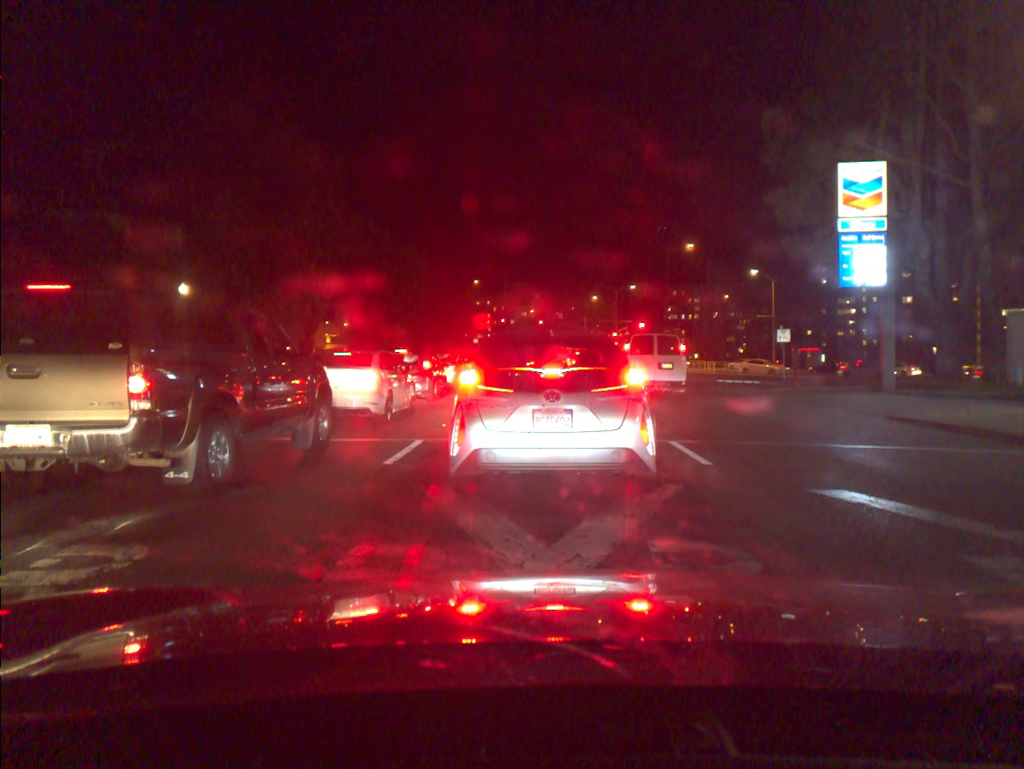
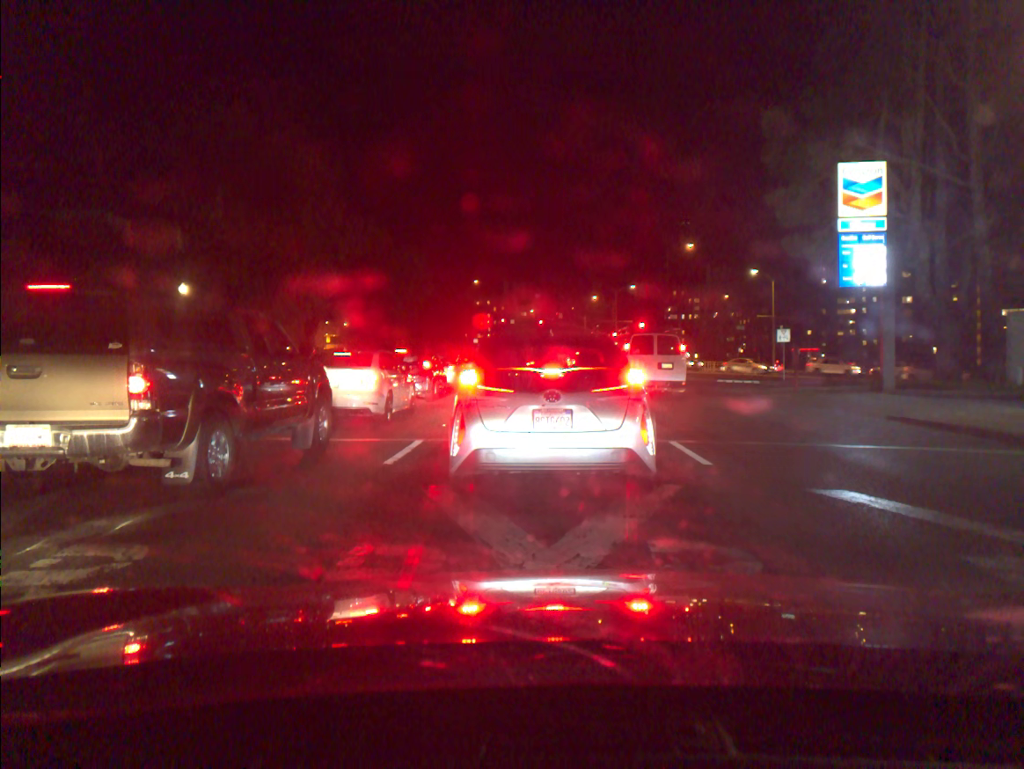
(0.0, 0.0) m; 0°
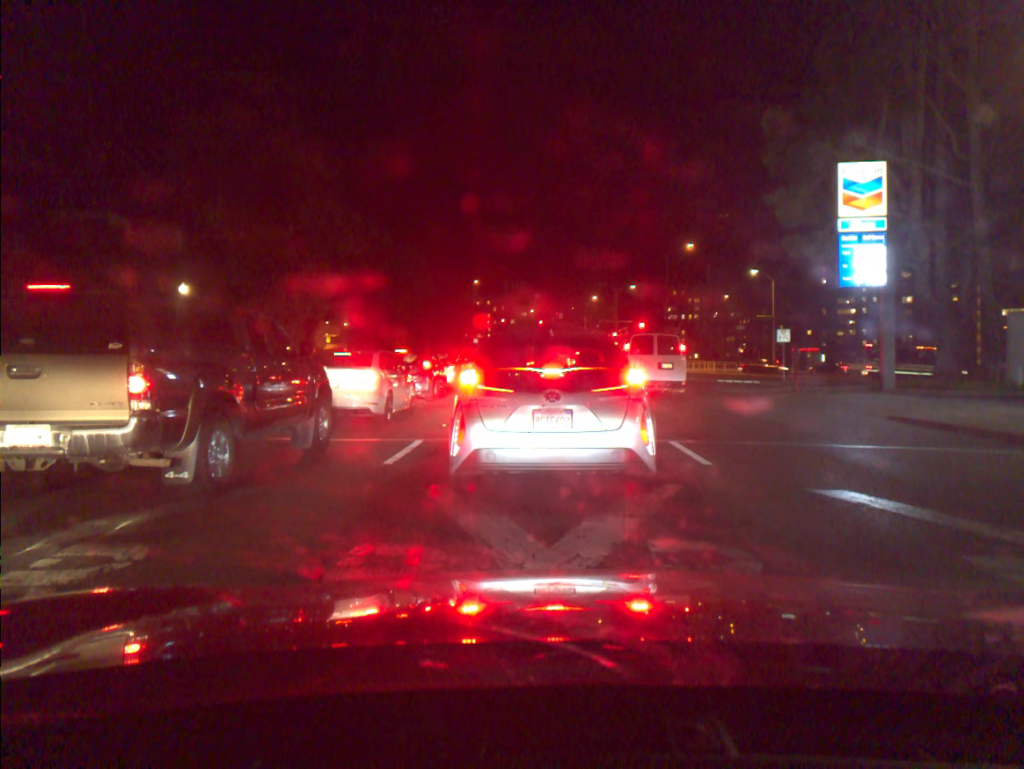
(0.0, 0.0) m; 0°
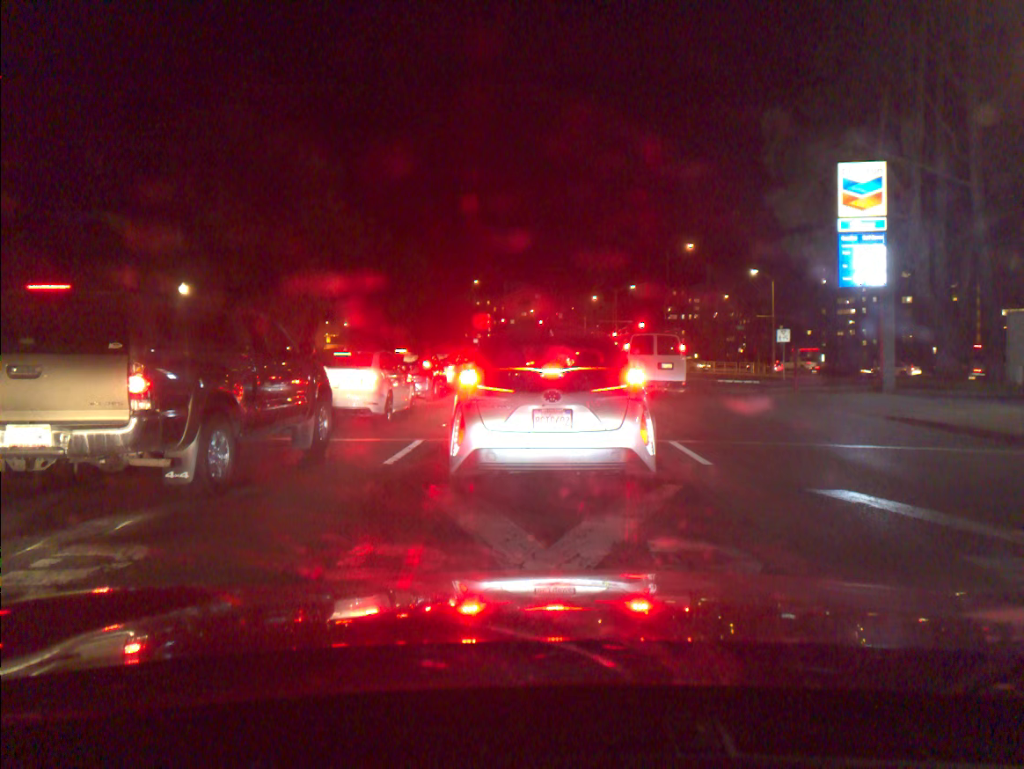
(0.0, 0.0) m; 0°
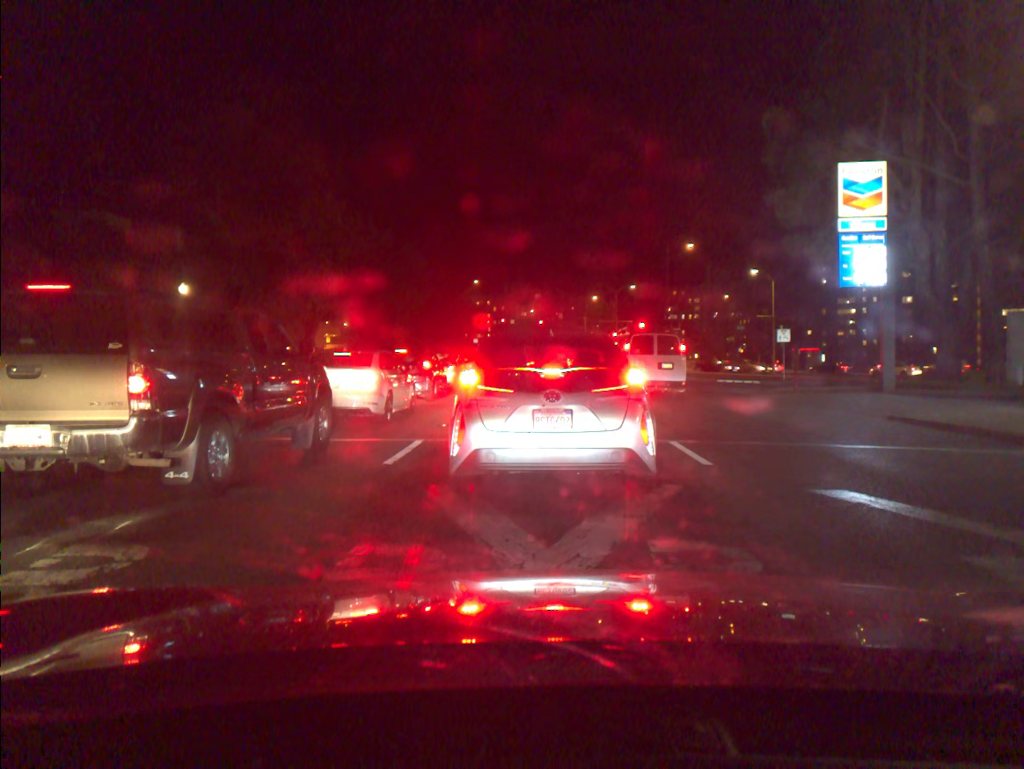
(0.0, 0.0) m; 0°
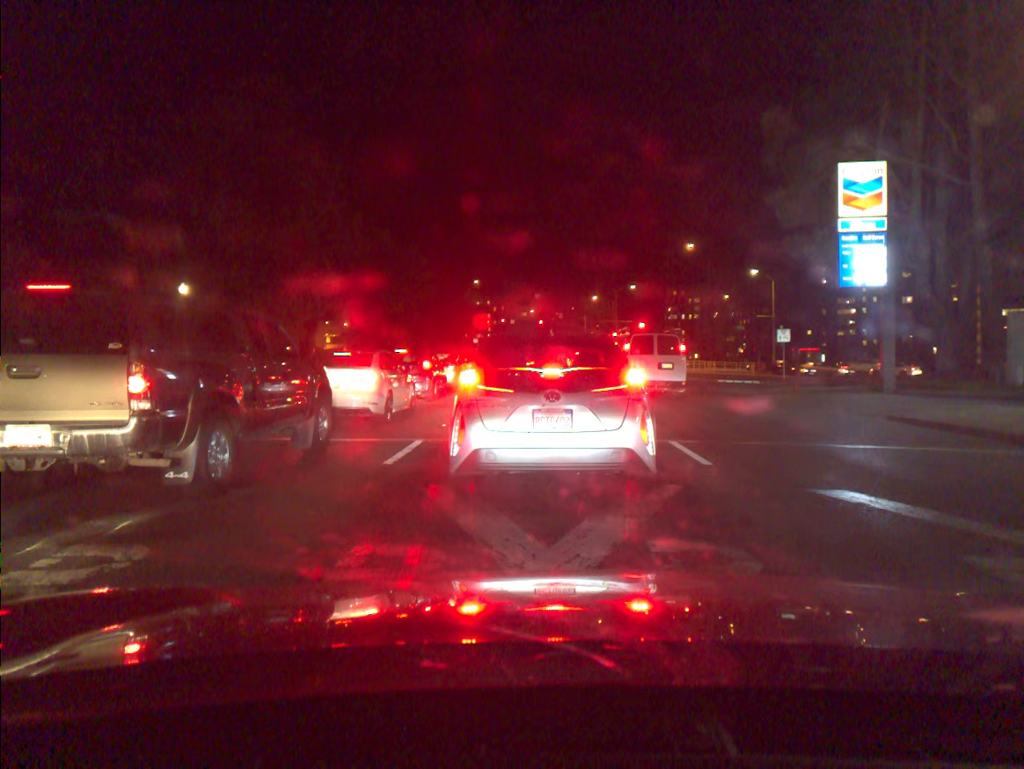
(0.0, 0.0) m; 0°
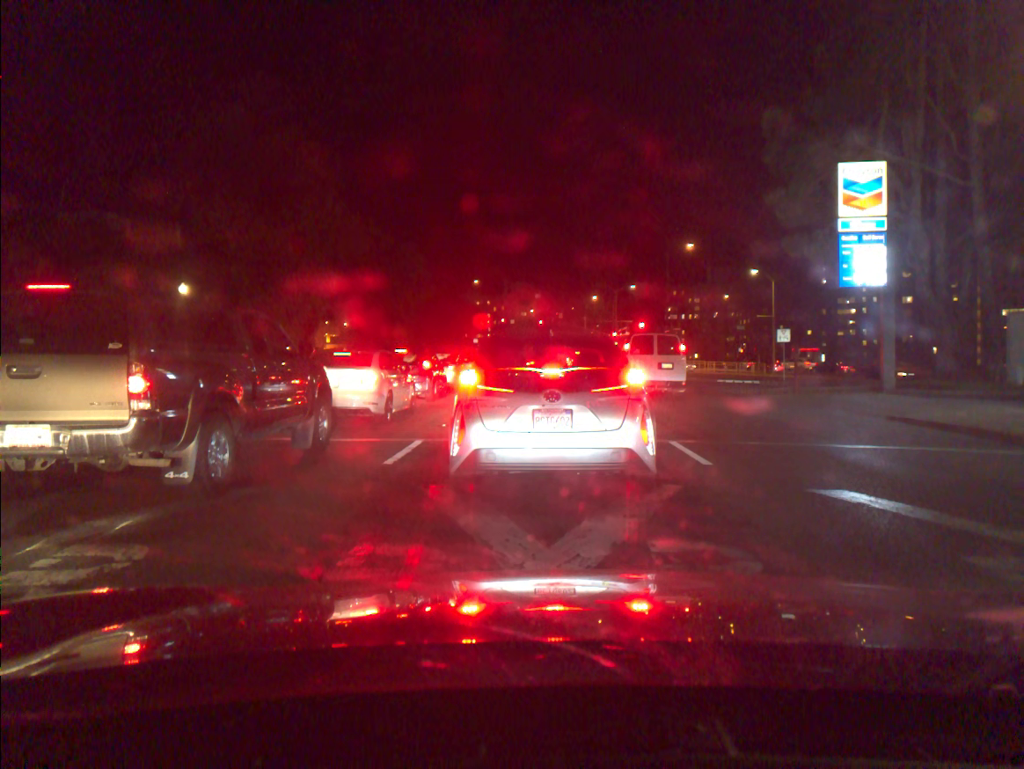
(0.0, 0.0) m; 0°
